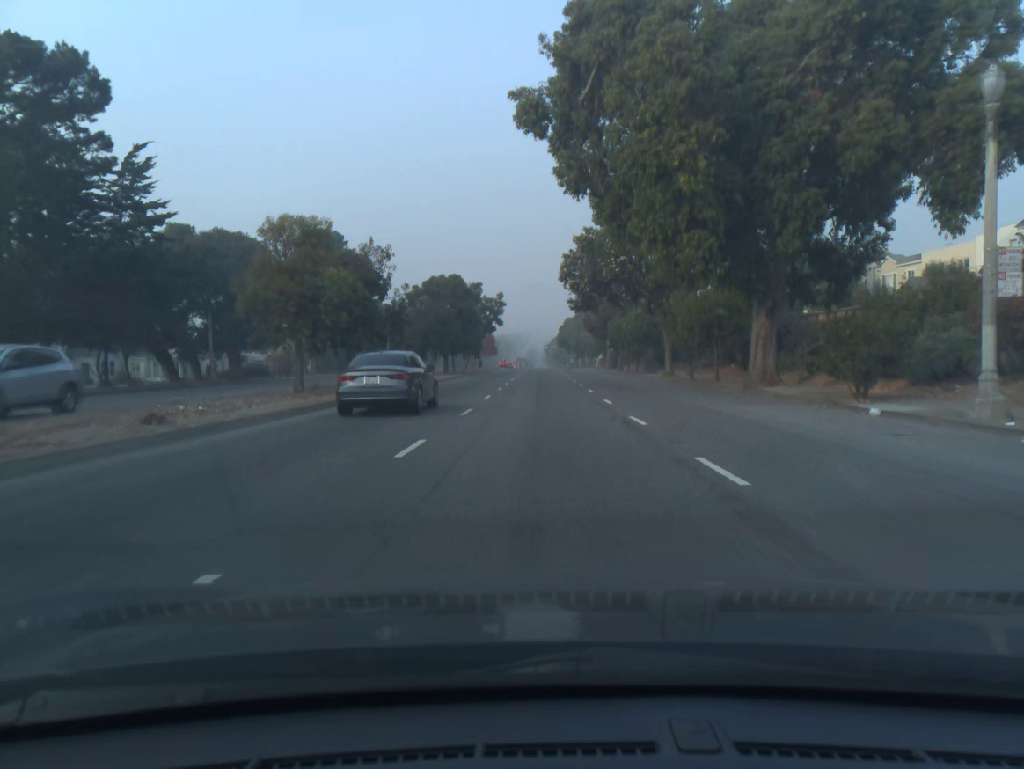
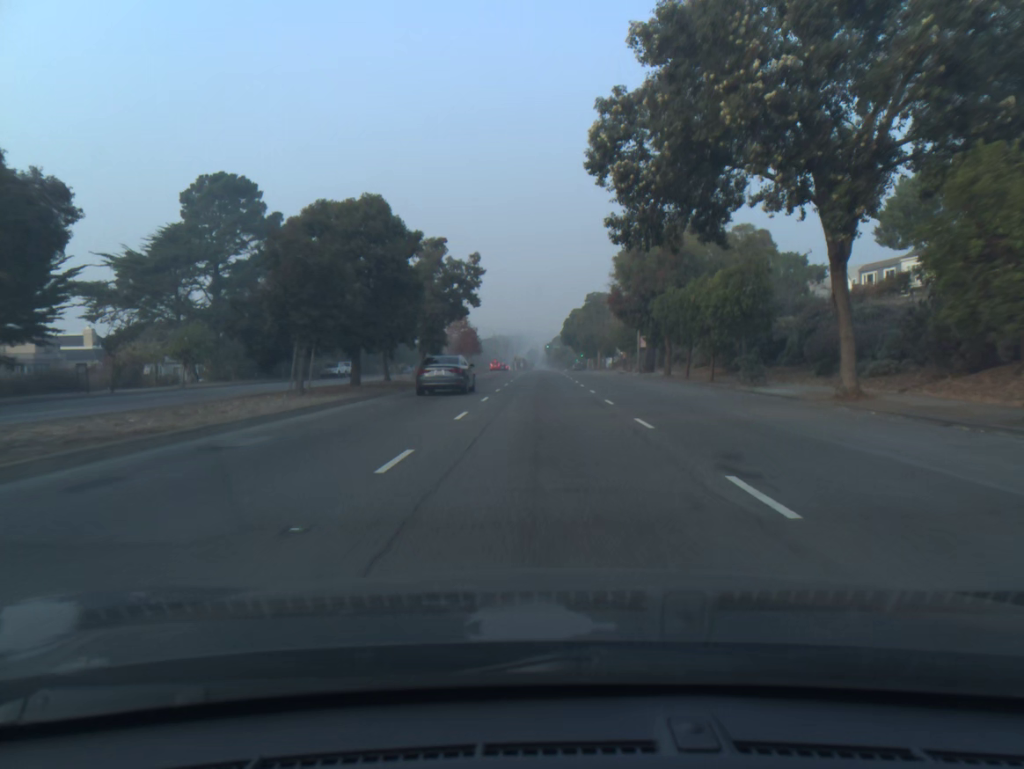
(0.0, +30.3) m; 0°
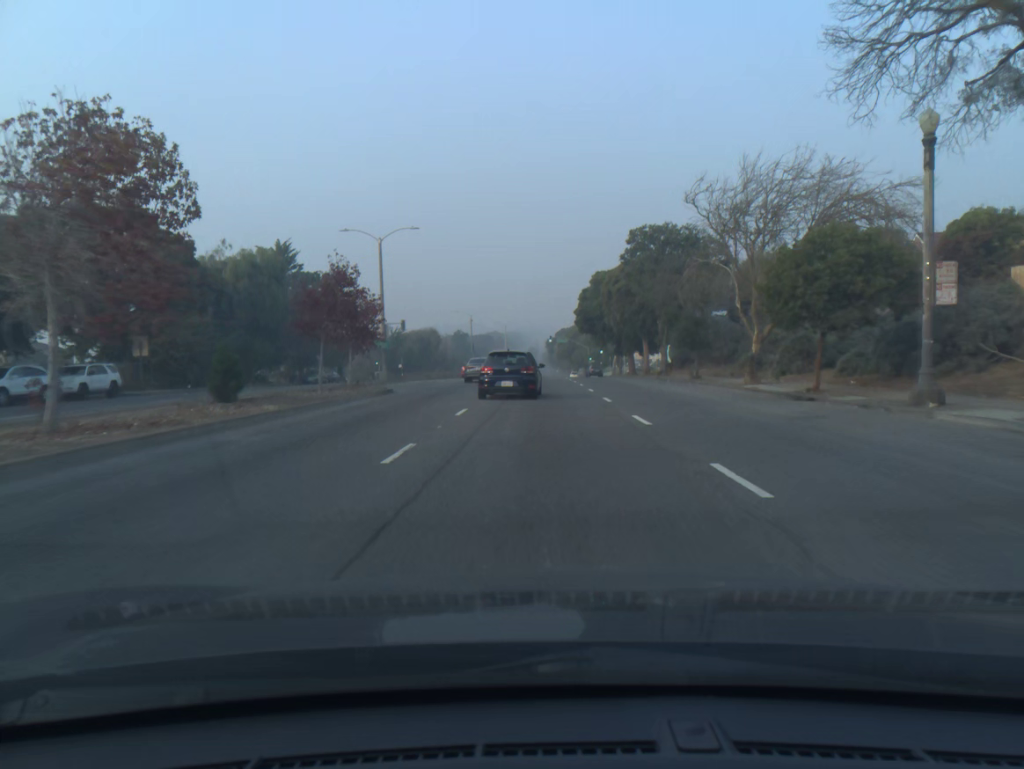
(0.0, +50.4) m; 0°
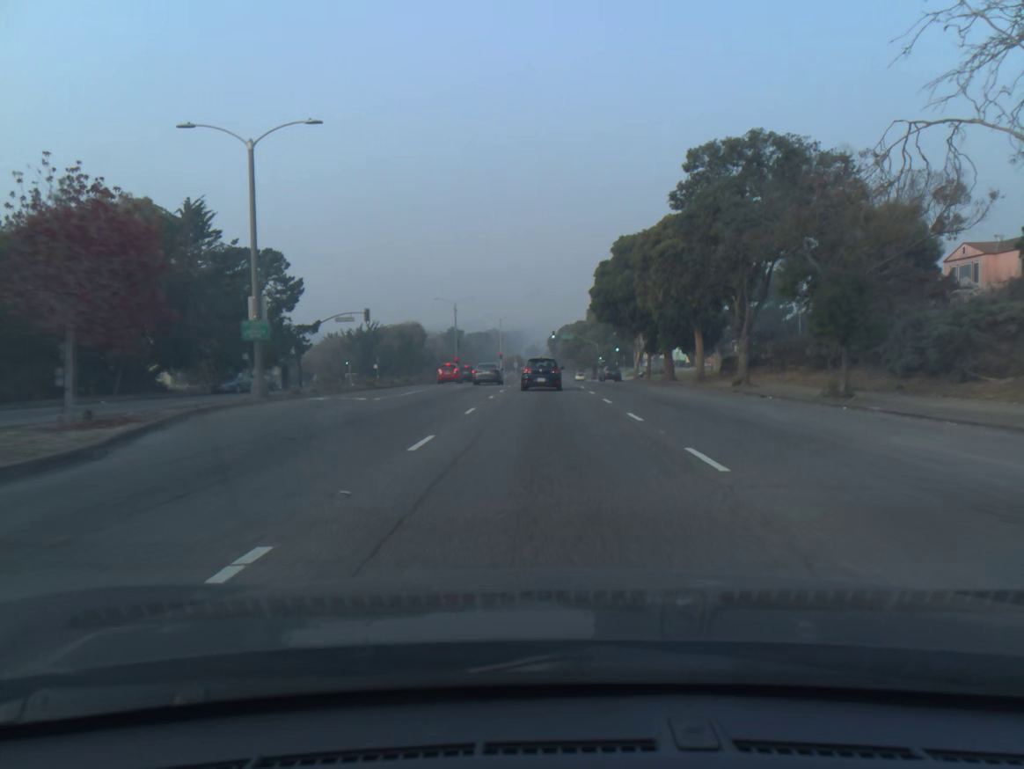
(0.0, +20.7) m; 0°
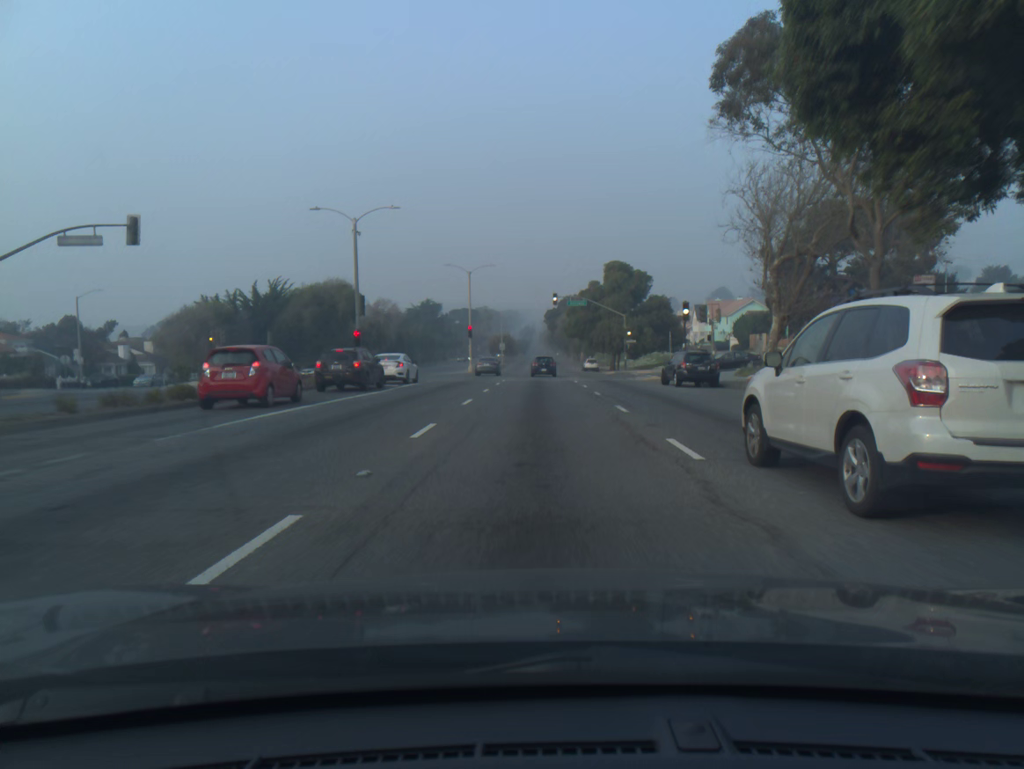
(+0.2, +43.1) m; 0°
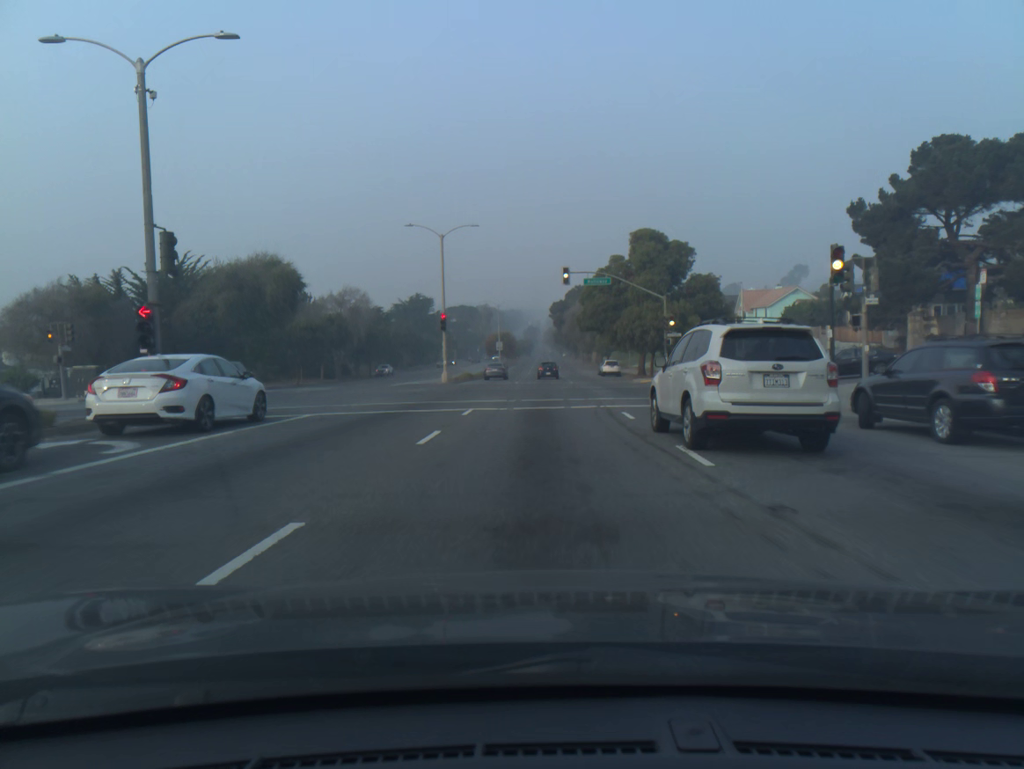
(0.0, +21.8) m; 0°
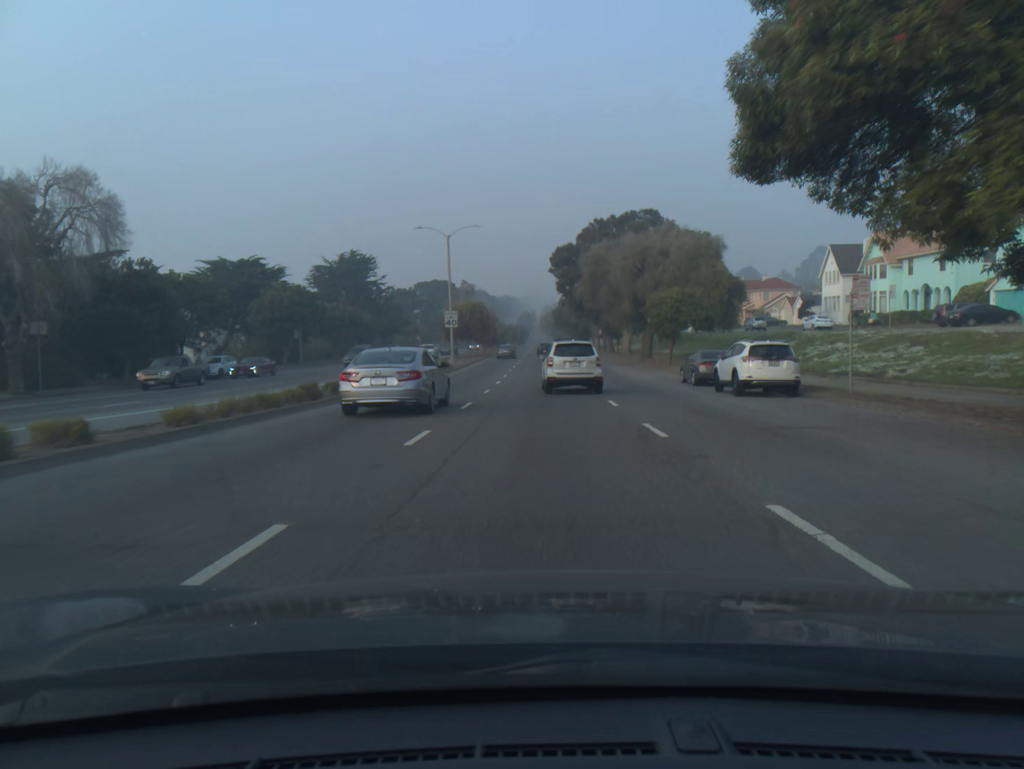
(+0.1, +54.6) m; 0°
